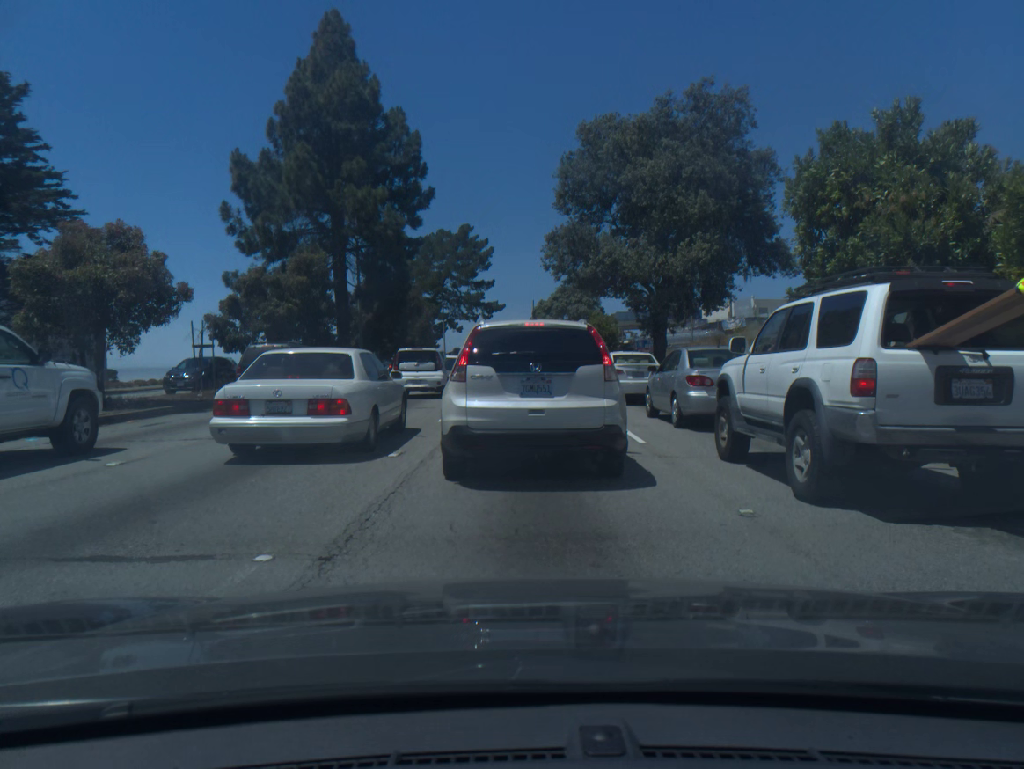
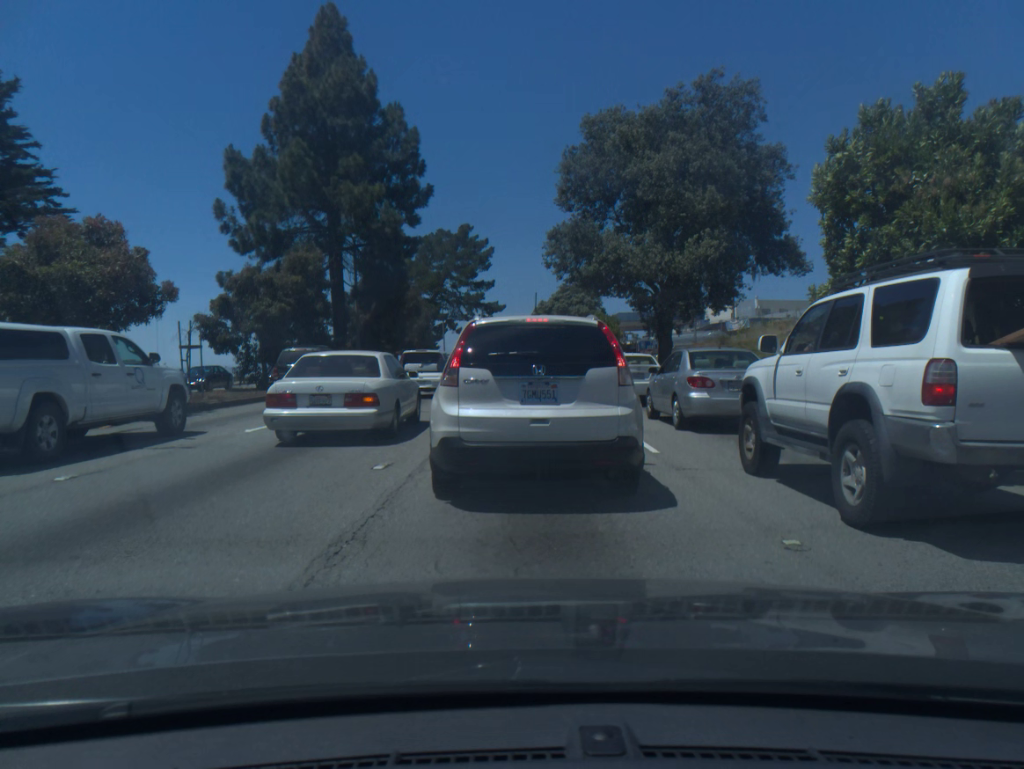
(0.0, +1.0) m; 0°
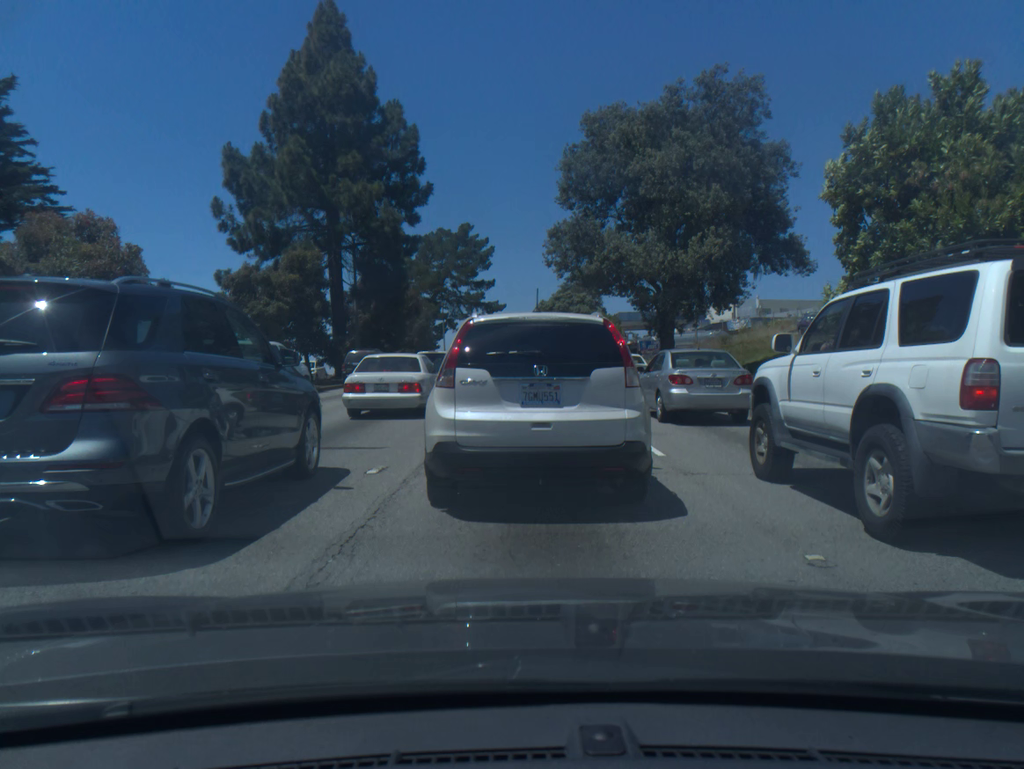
(0.0, +0.4) m; 0°
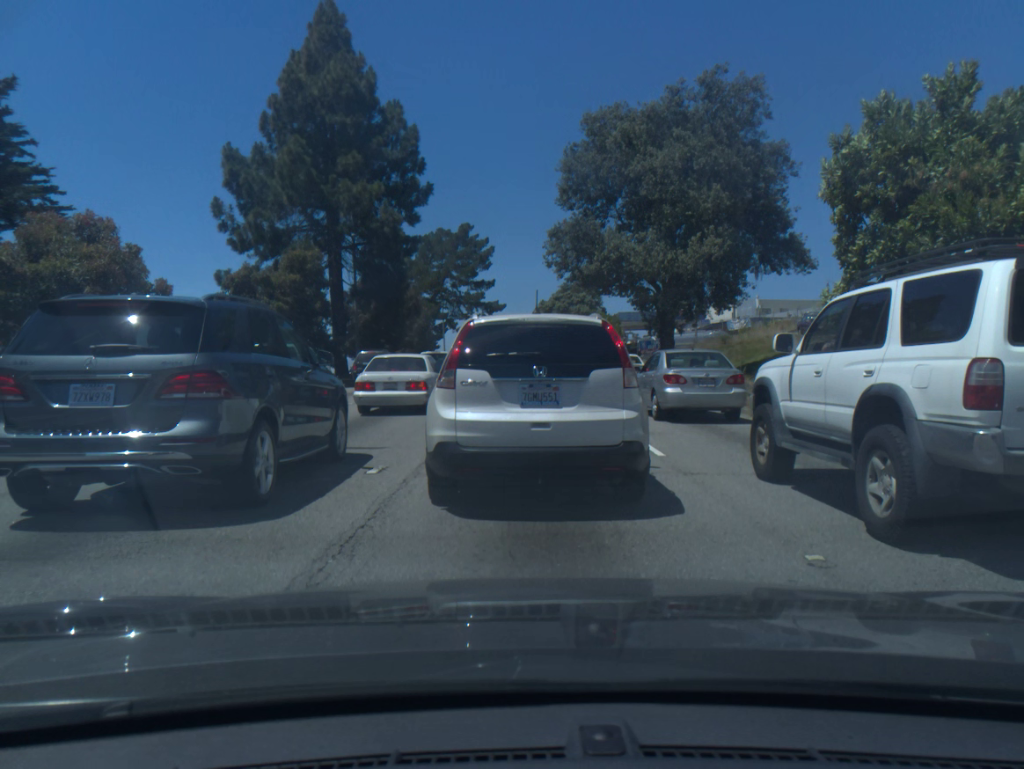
(0.0, 0.0) m; 0°
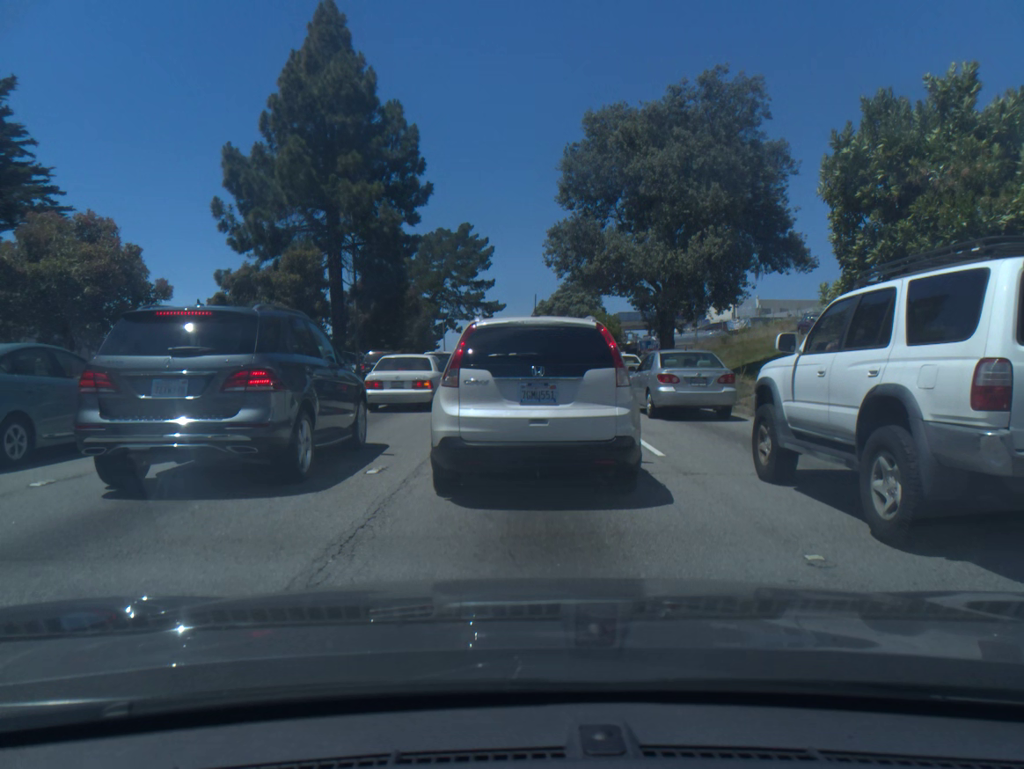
(0.0, 0.0) m; 0°
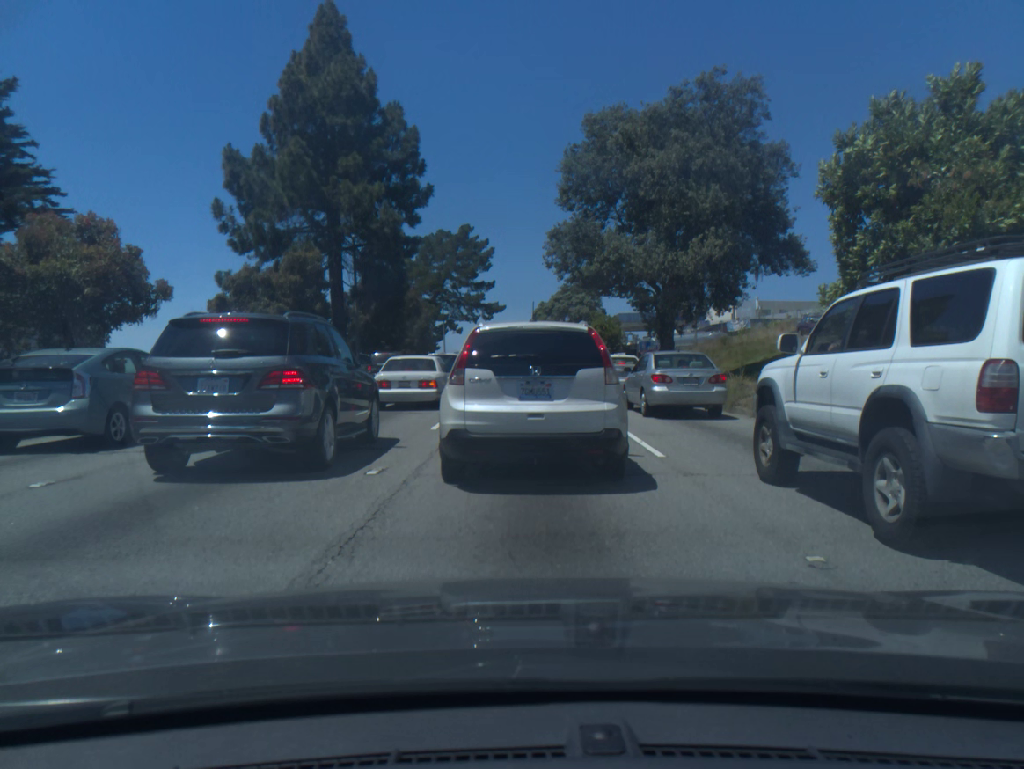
(0.0, 0.0) m; 0°
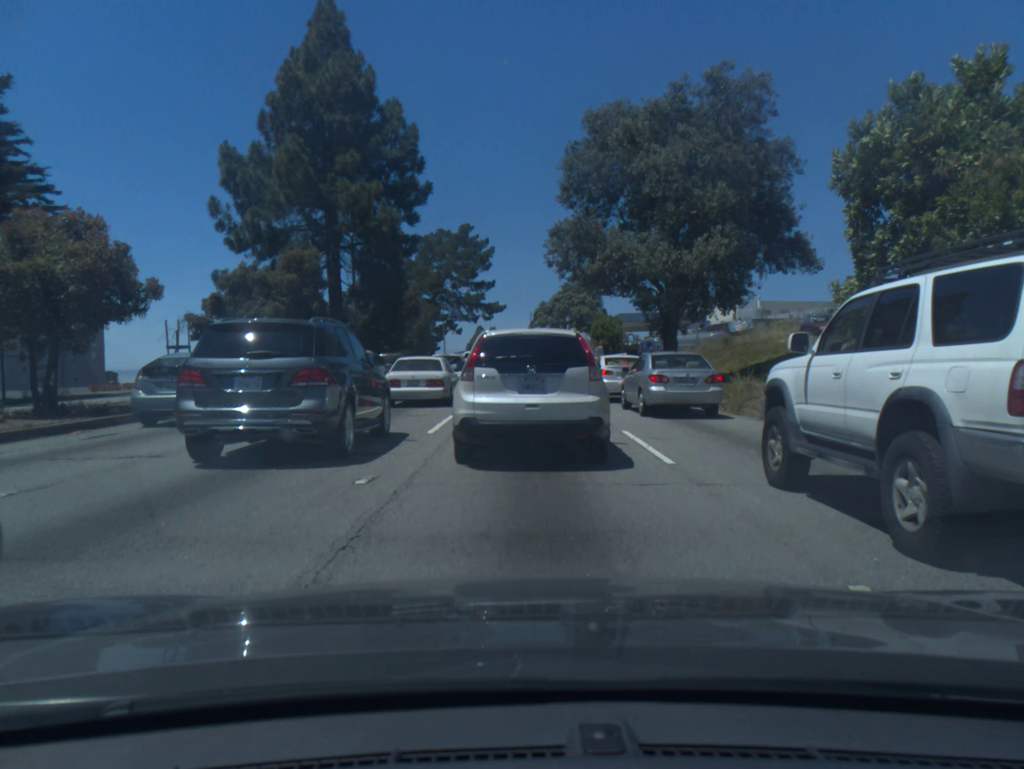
(0.0, +0.6) m; 0°
